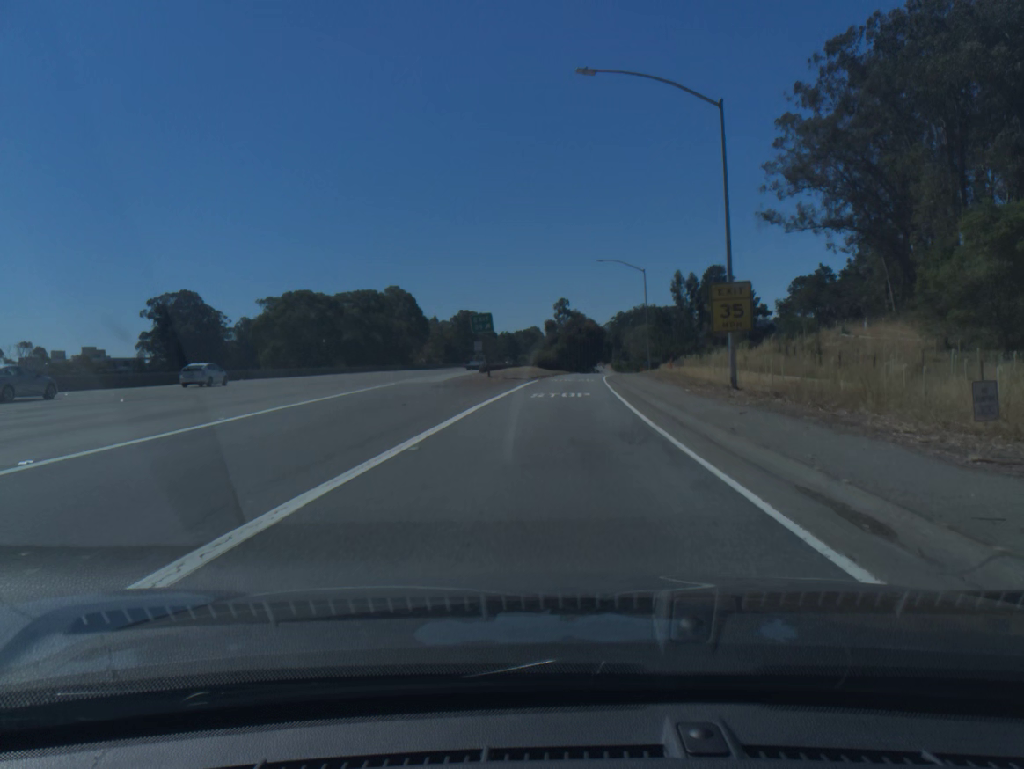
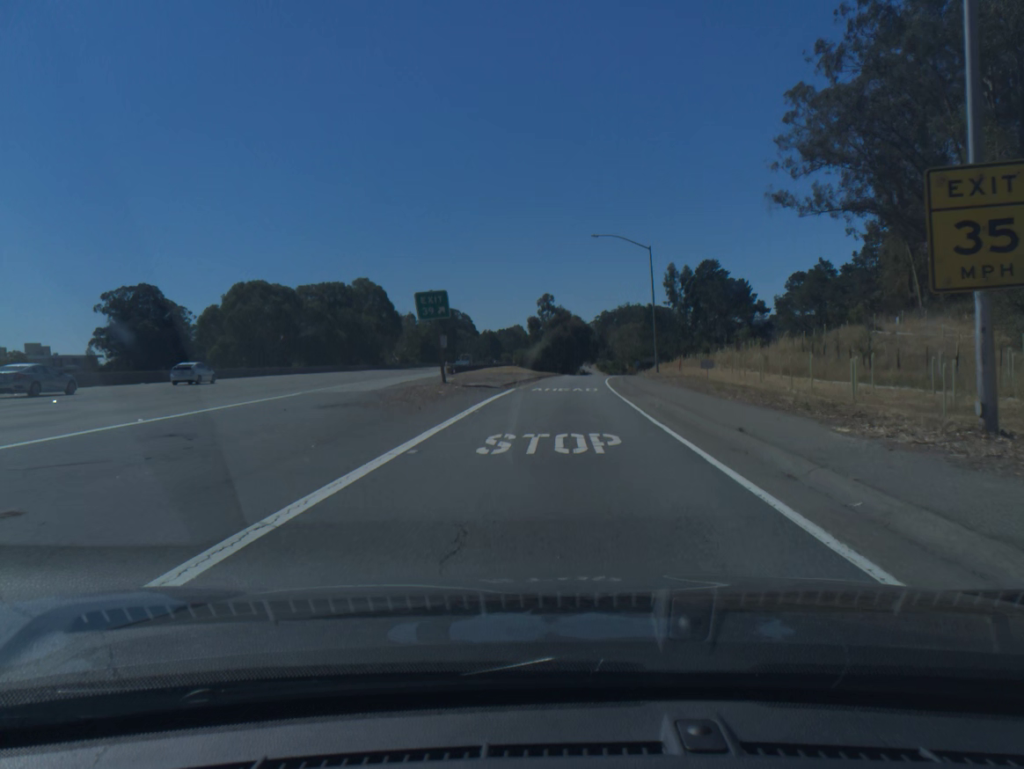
(+0.1, +14.9) m; +1°
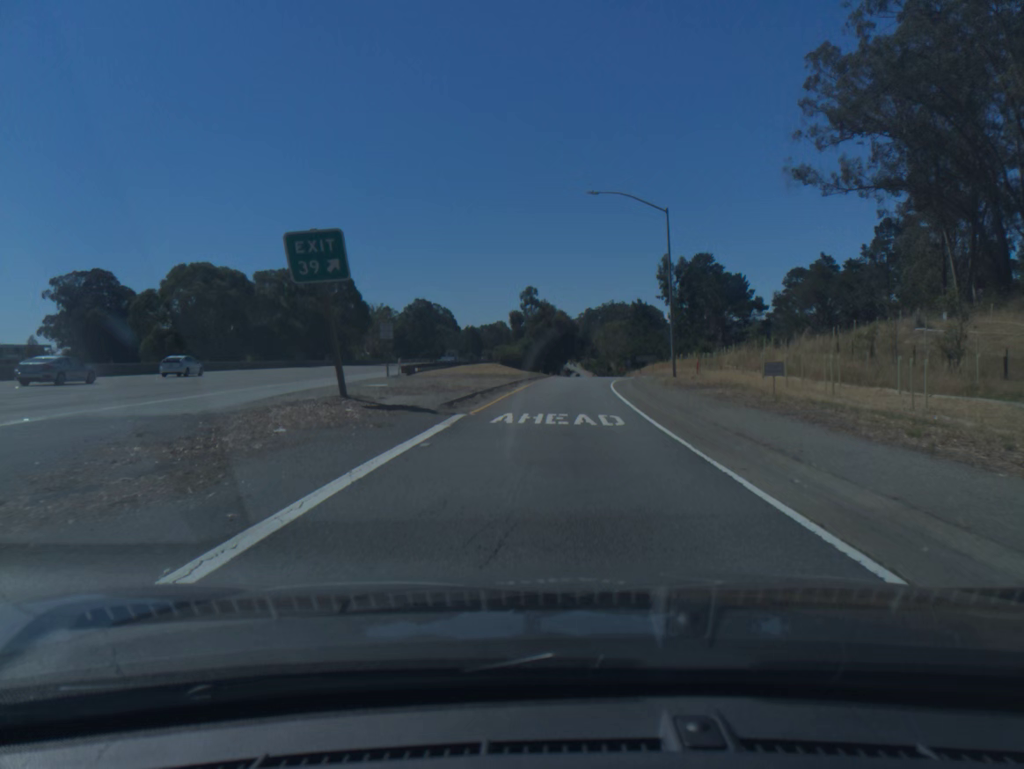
(+0.1, +14.8) m; +1°
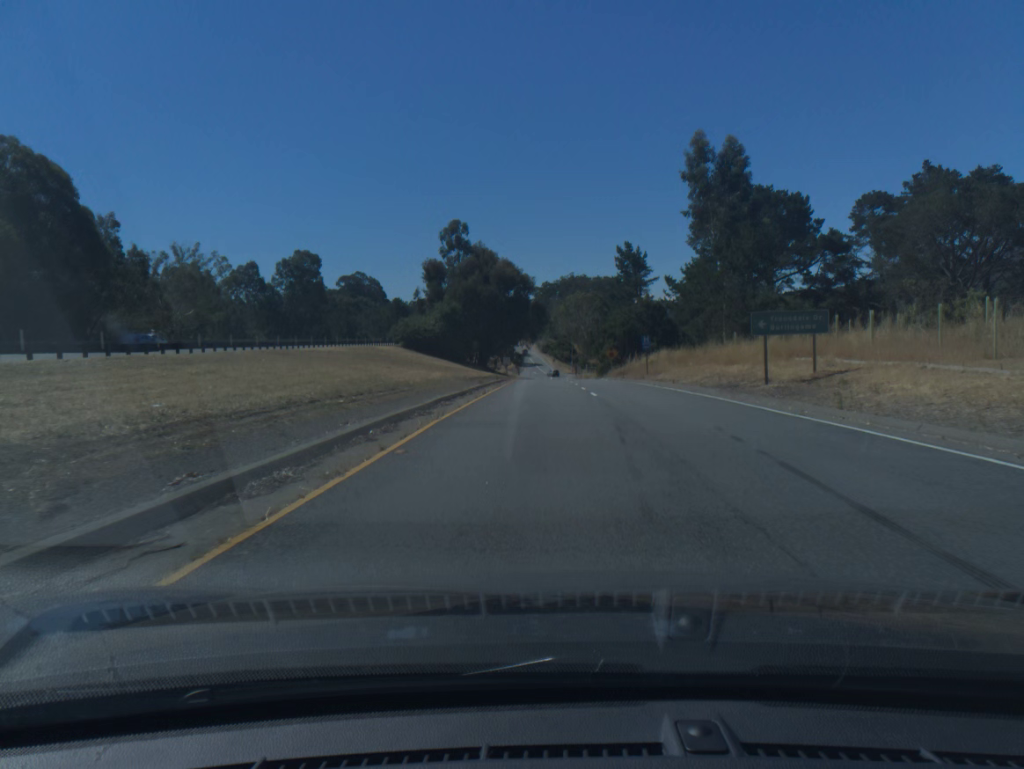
(+3.1, +71.6) m; +3°
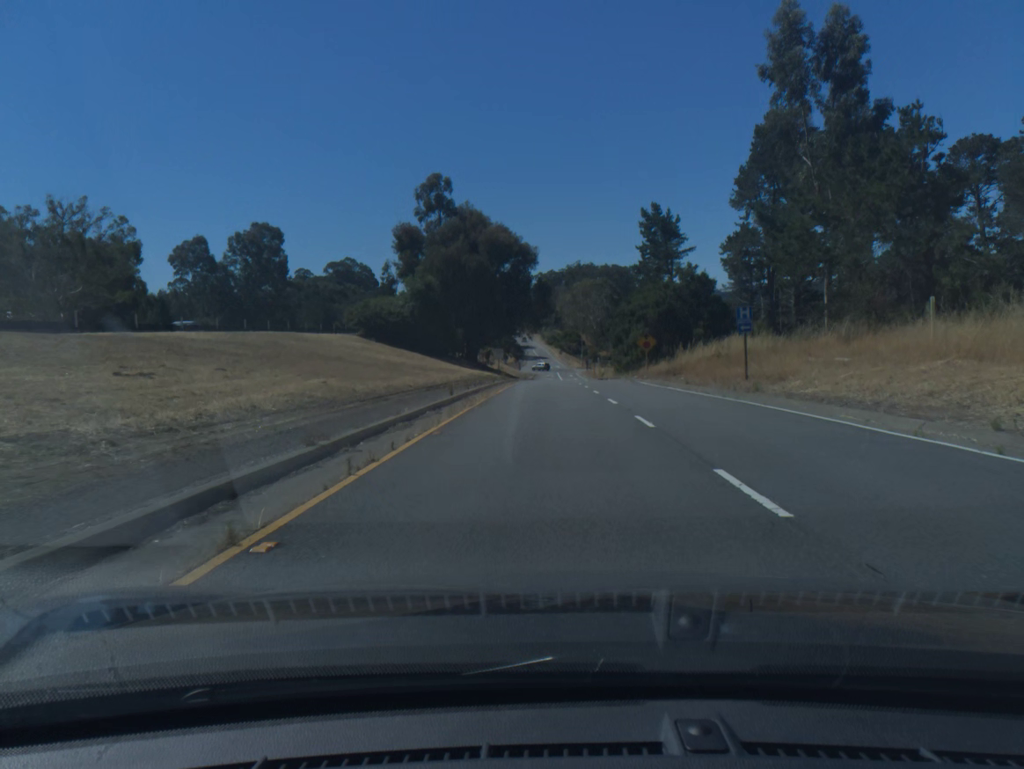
(-0.1, +27.0) m; 0°
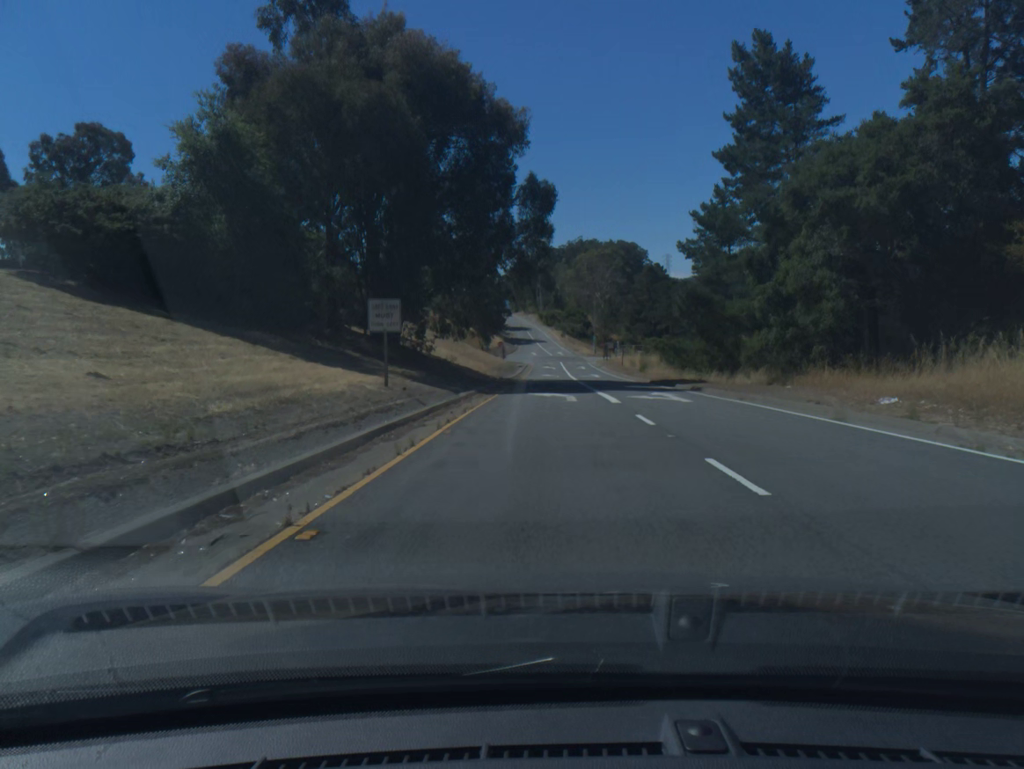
(0.0, +50.8) m; 0°
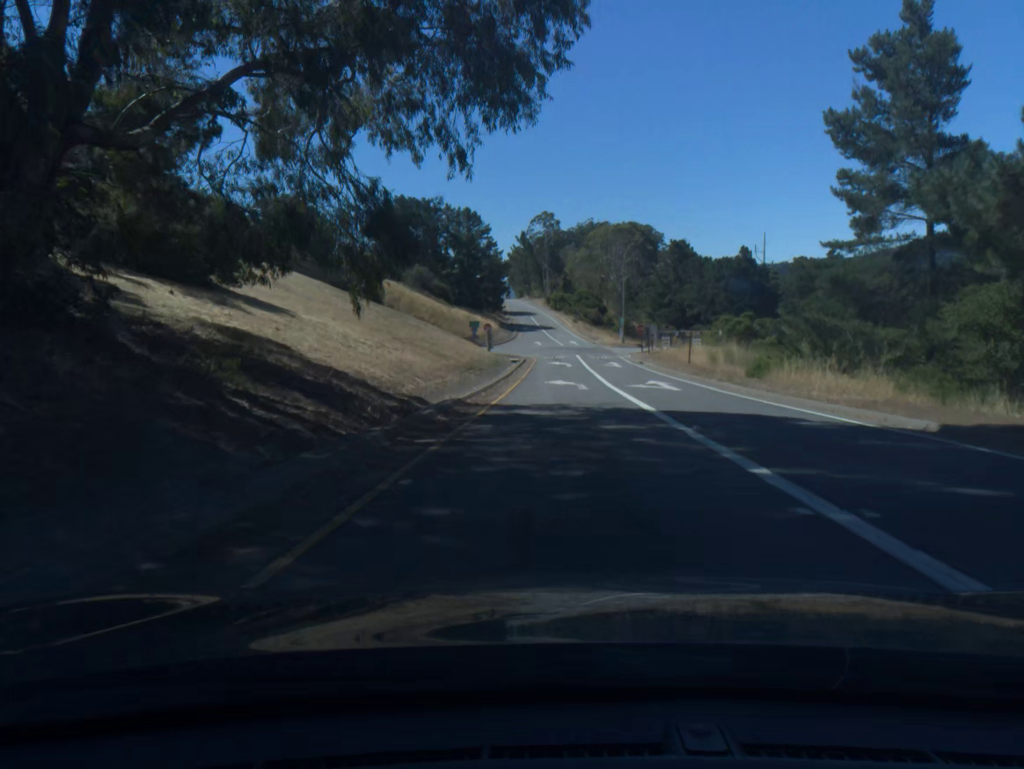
(-0.1, +34.8) m; 0°
